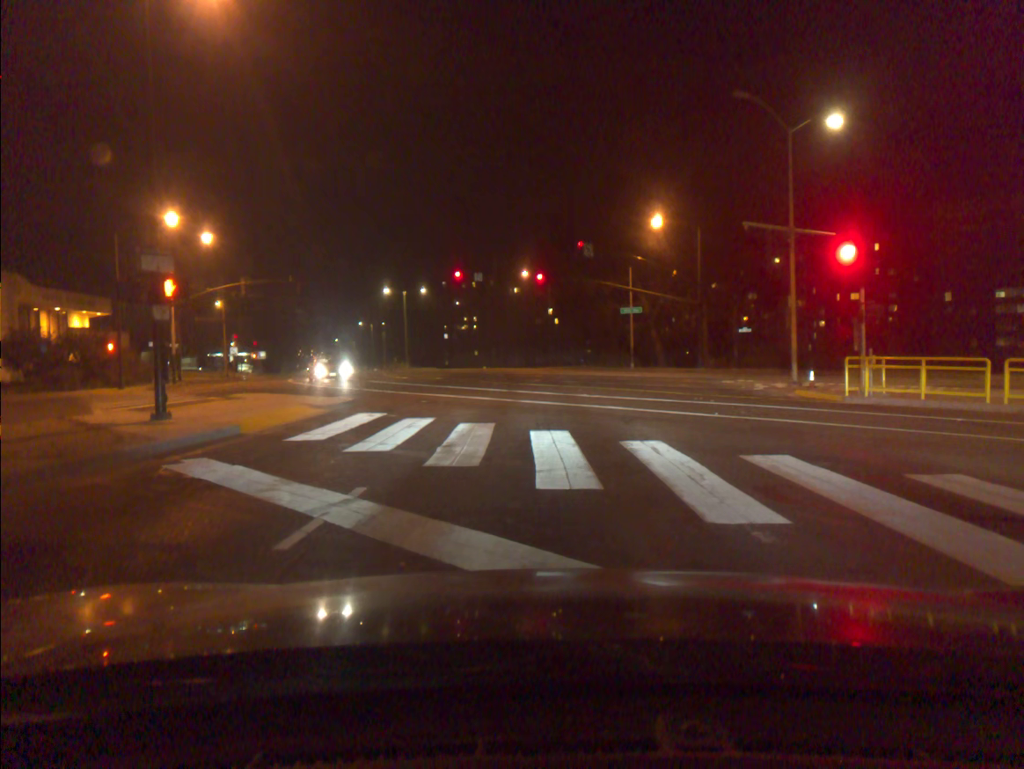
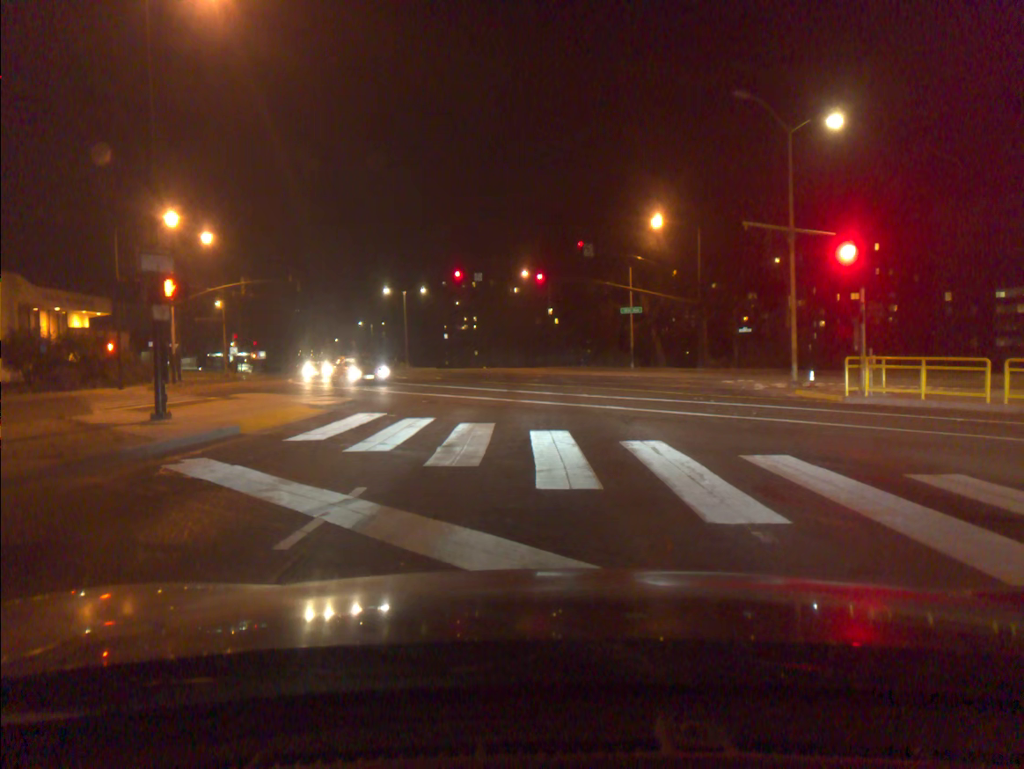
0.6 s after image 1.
(0.0, 0.0) m; 0°
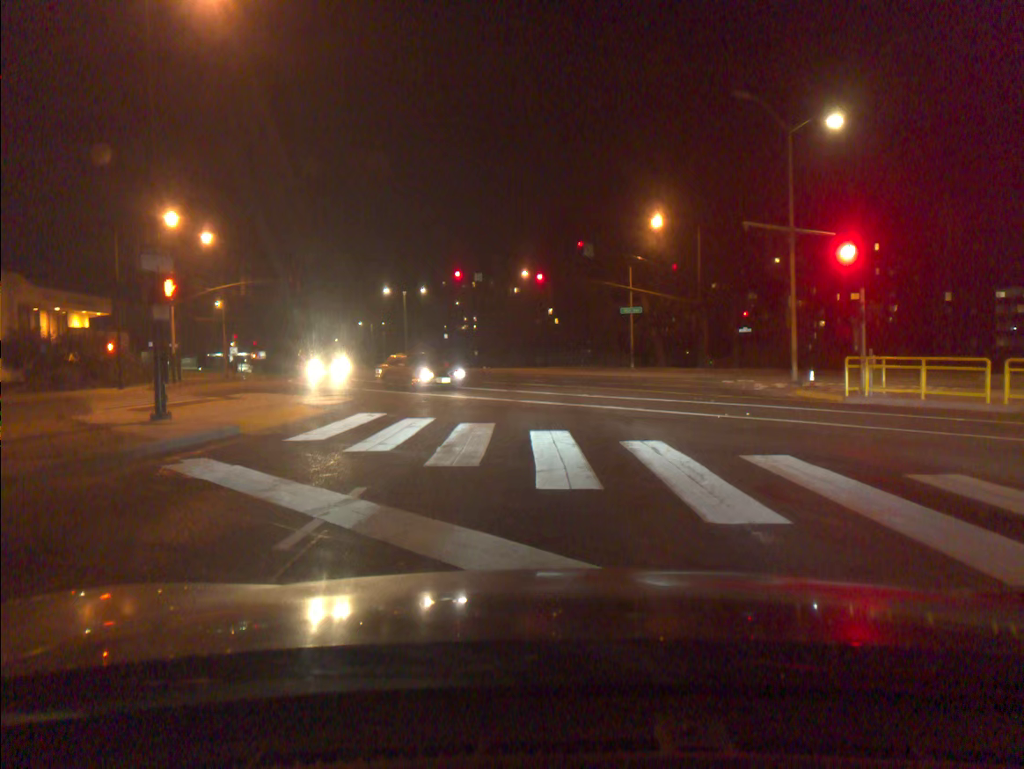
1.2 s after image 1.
(0.0, 0.0) m; 0°
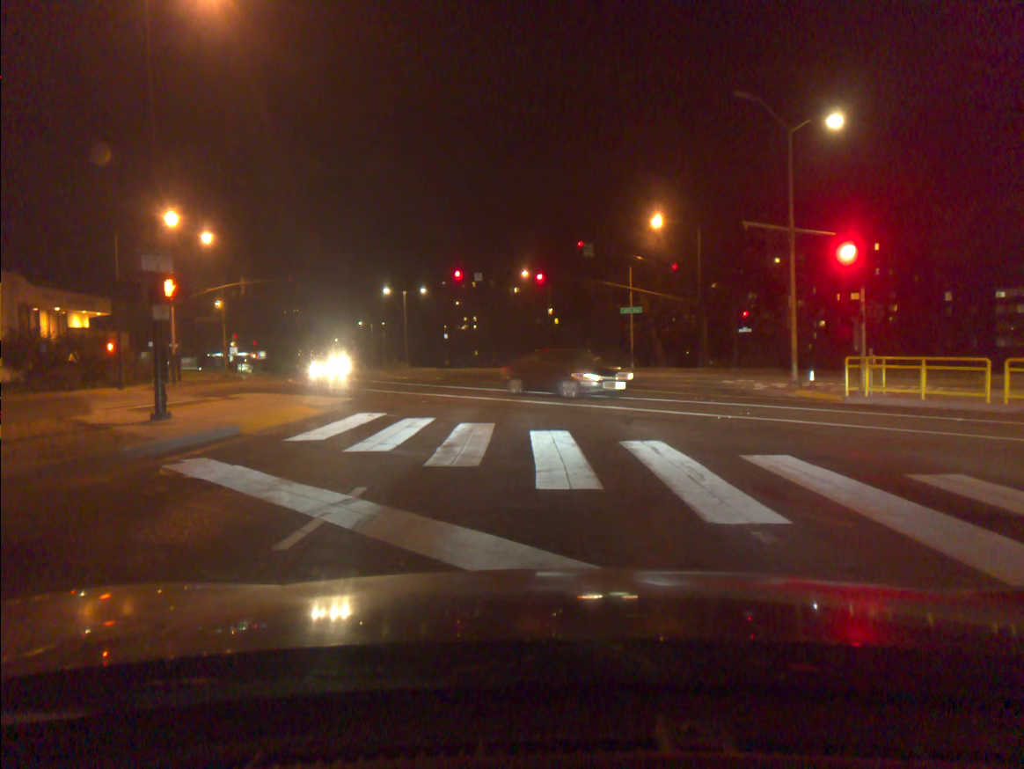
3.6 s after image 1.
(0.0, -0.1) m; 0°
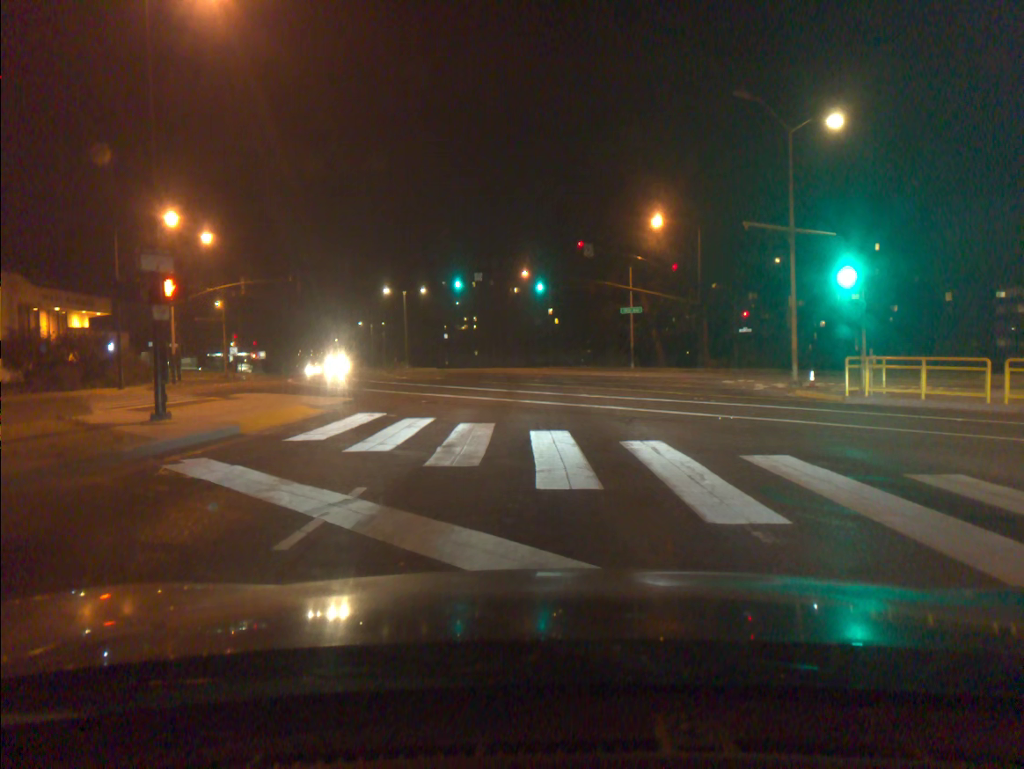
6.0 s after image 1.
(0.0, 0.0) m; 0°
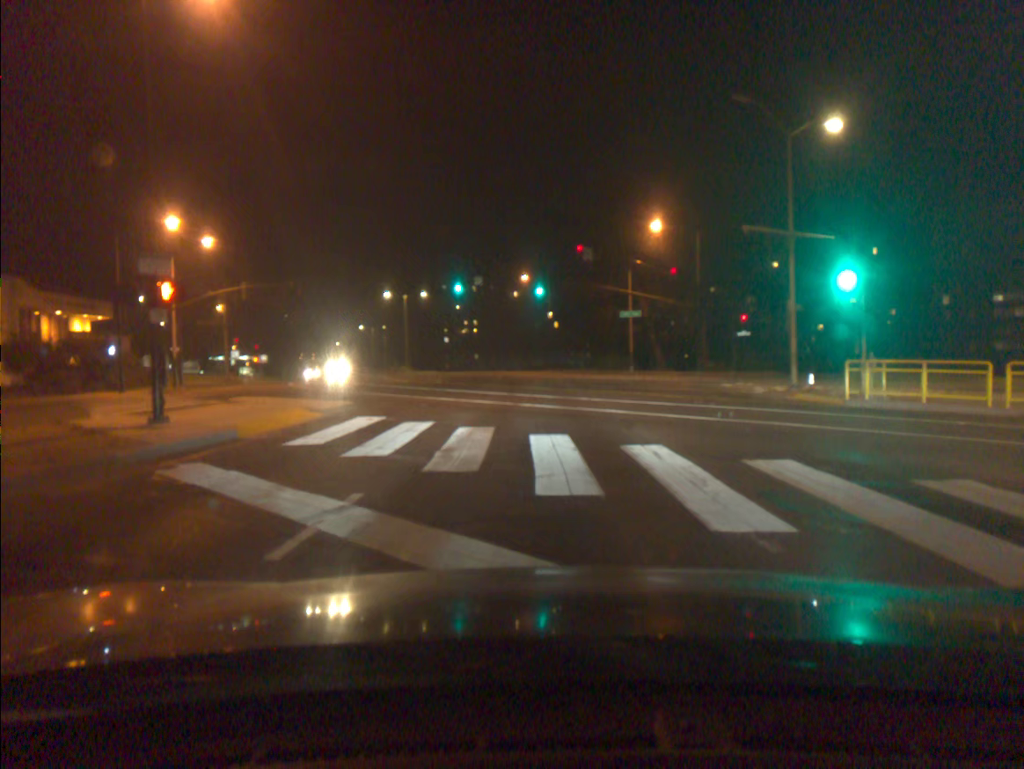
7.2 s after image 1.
(0.0, +0.1) m; 0°
